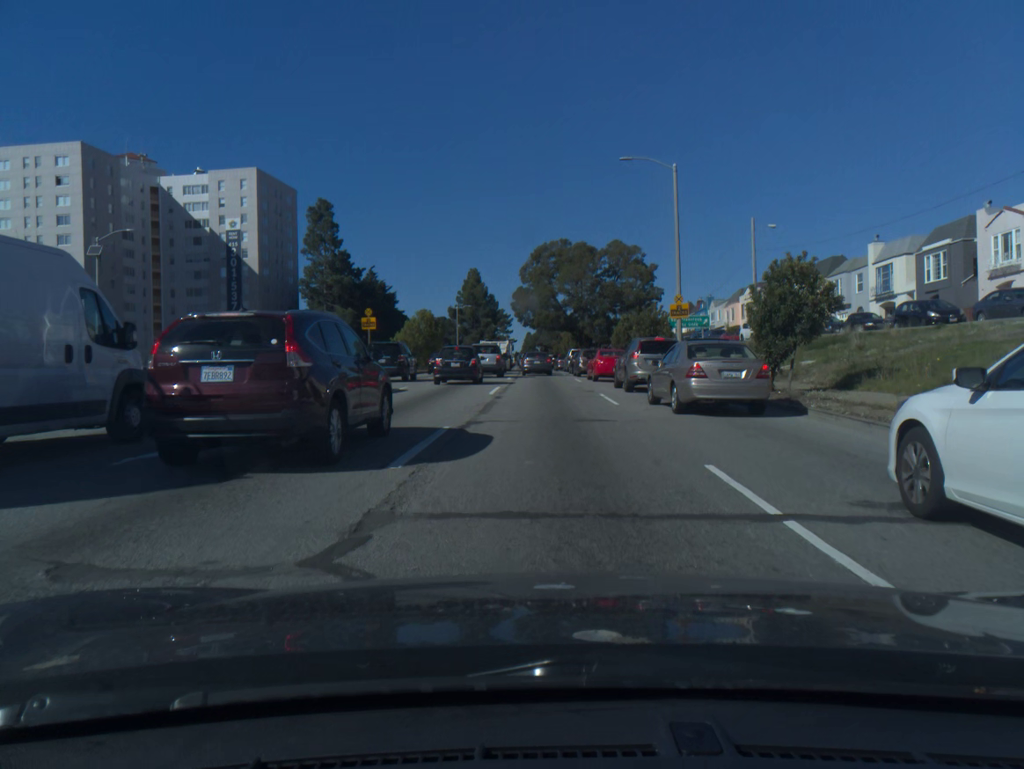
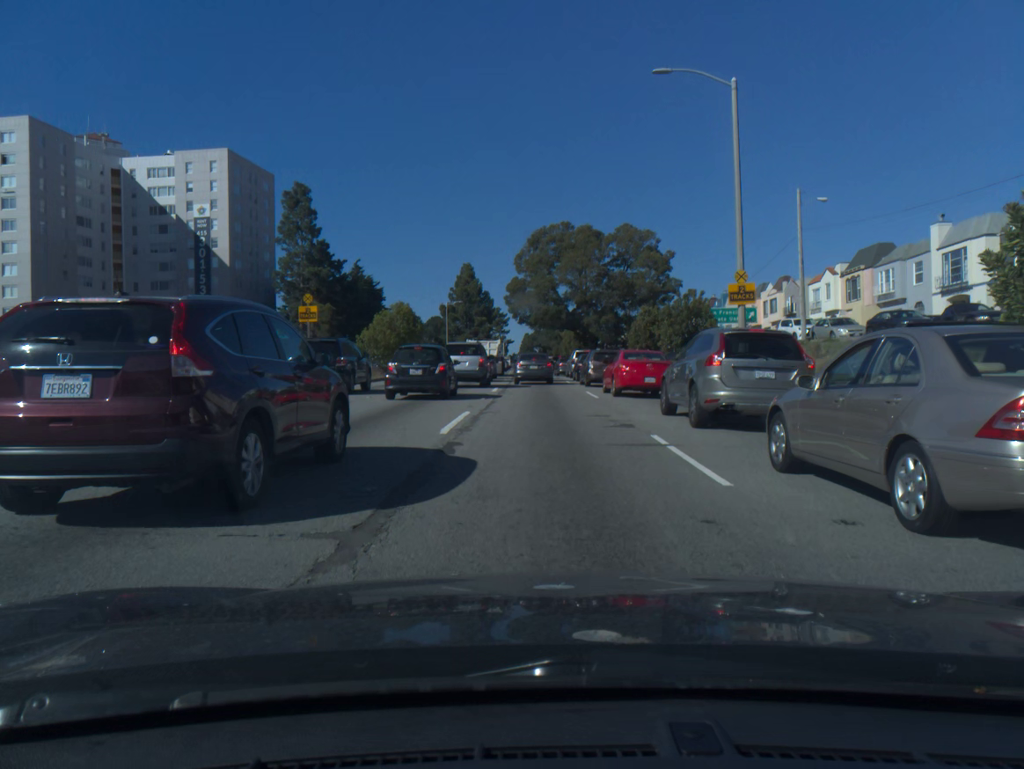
(0.0, +10.7) m; 0°
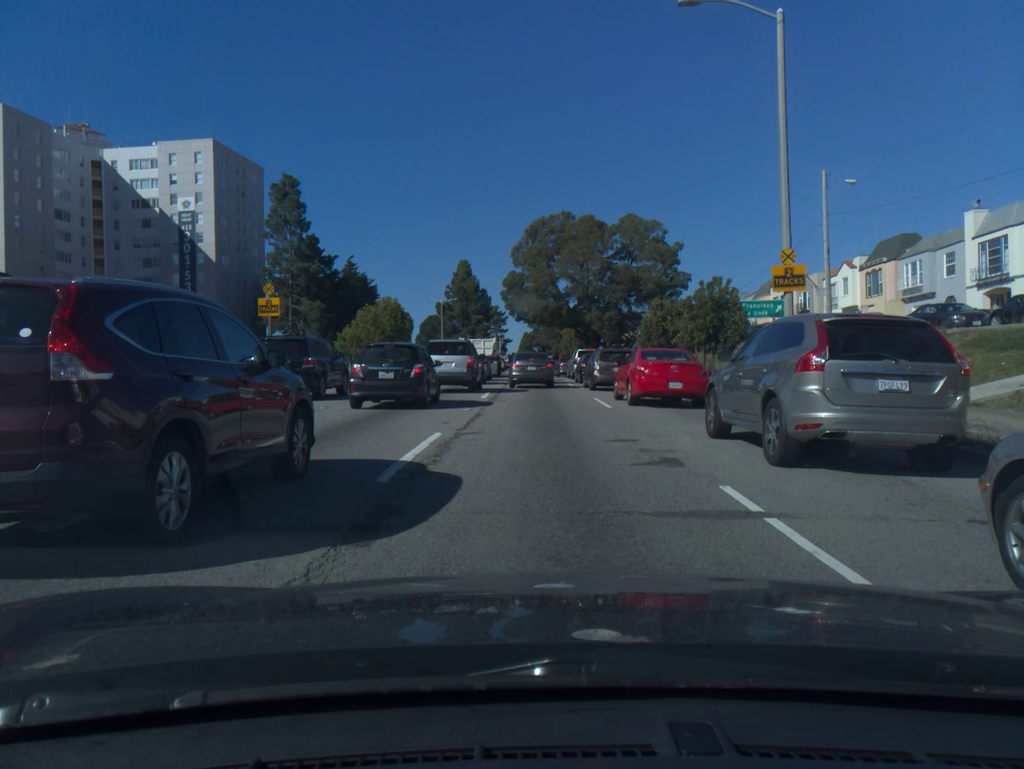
(0.0, +4.5) m; 0°
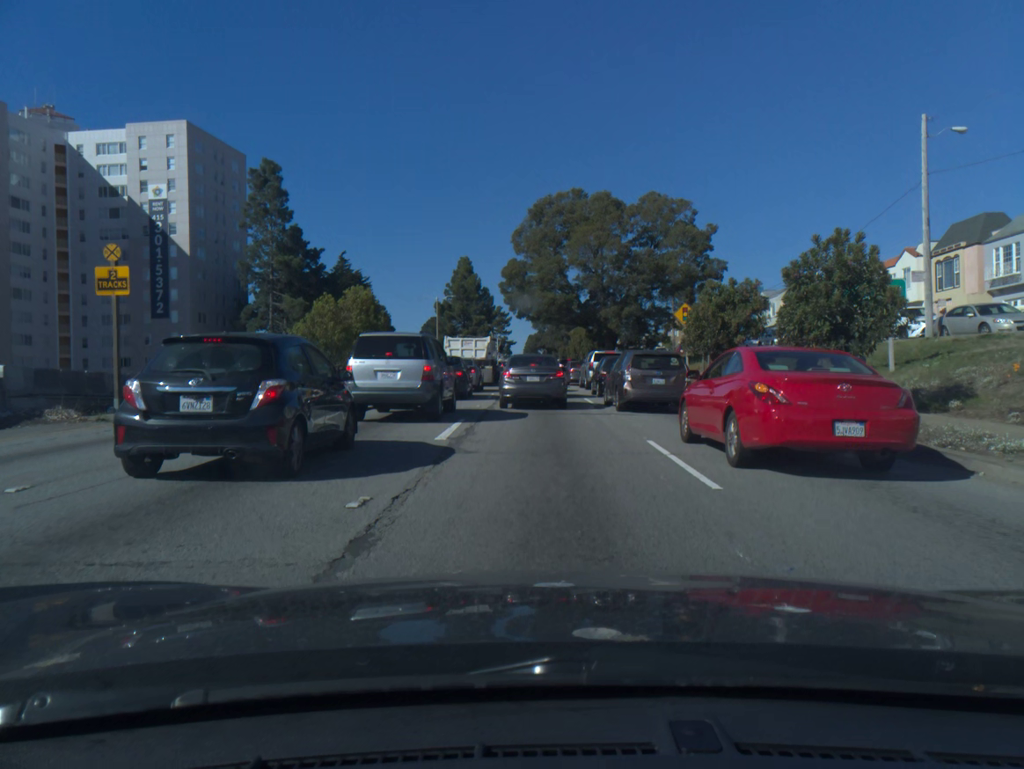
(-0.1, +10.6) m; -1°
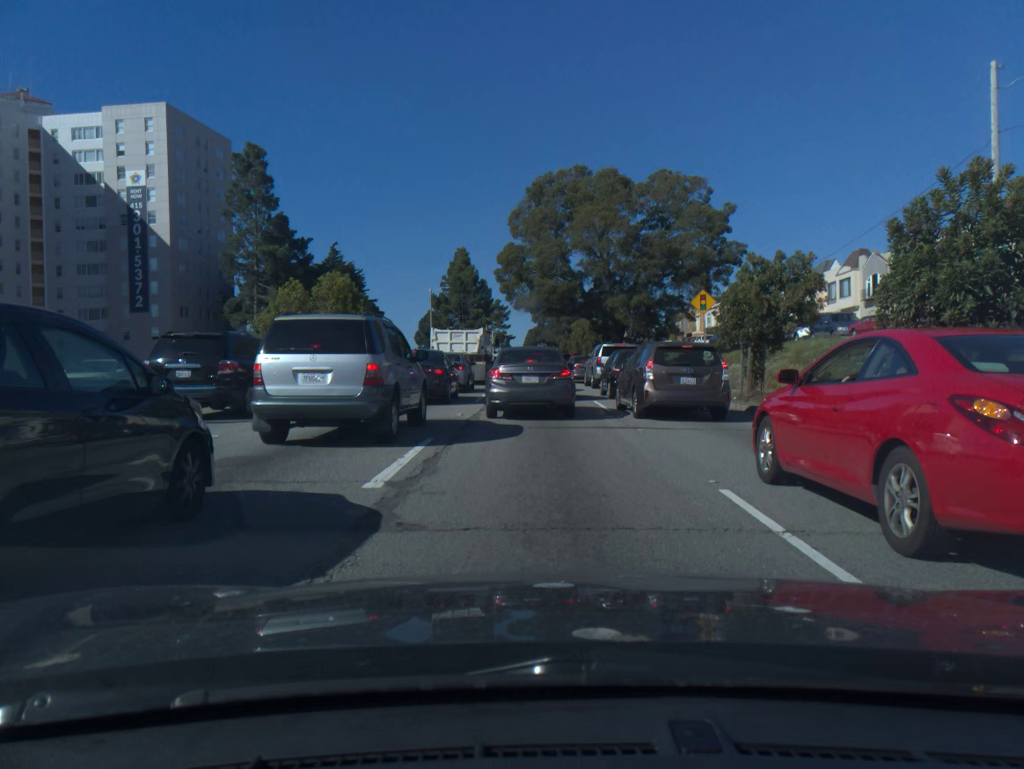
(0.0, +4.8) m; 0°
